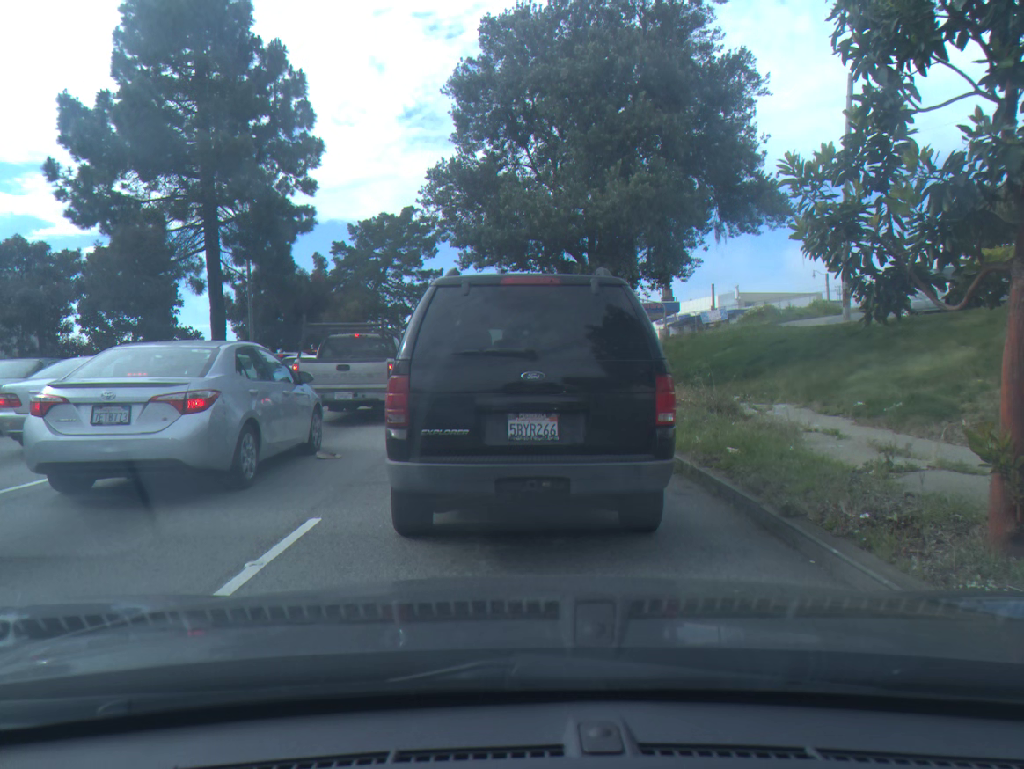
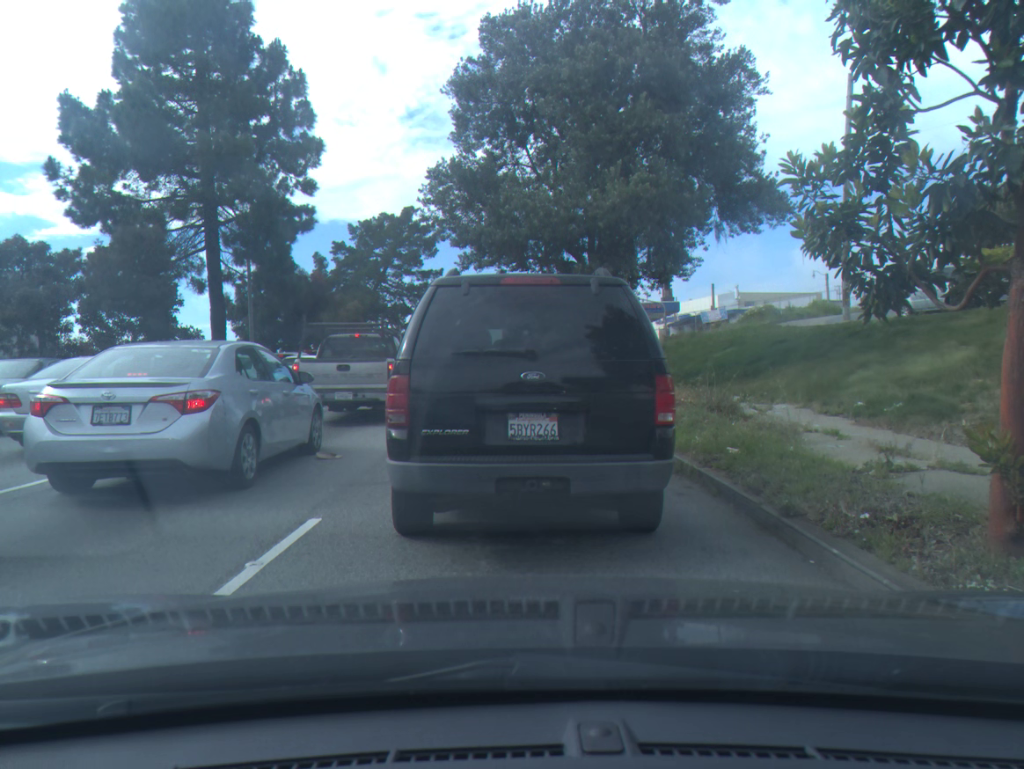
(0.0, 0.0) m; 0°
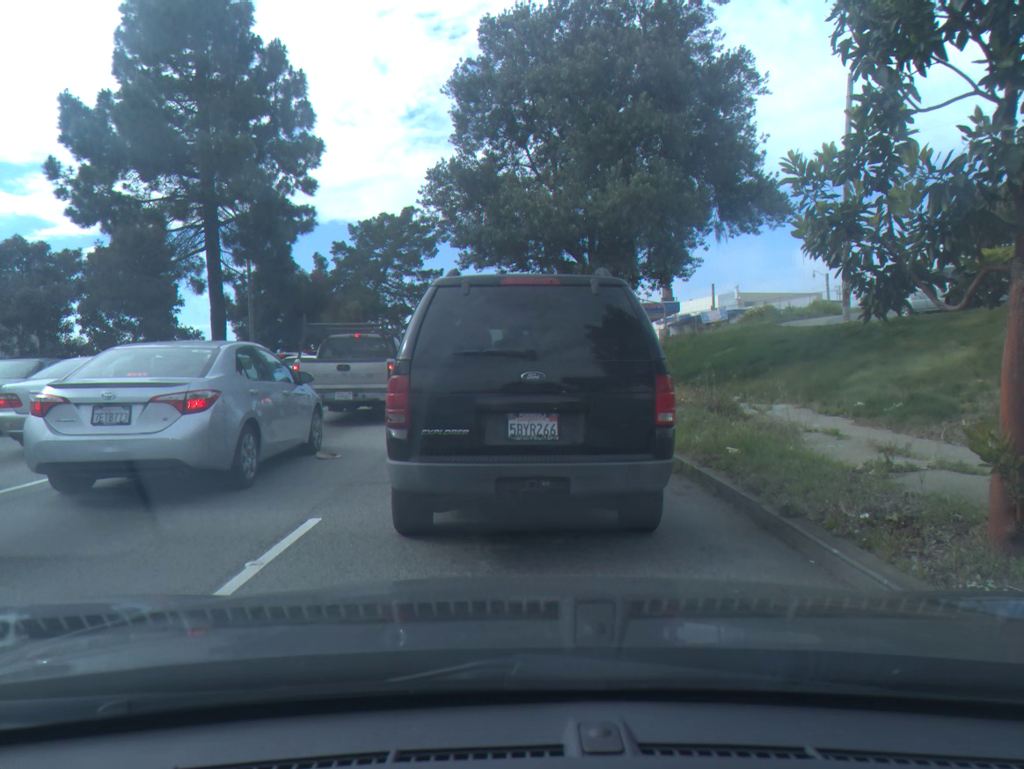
(0.0, 0.0) m; 0°
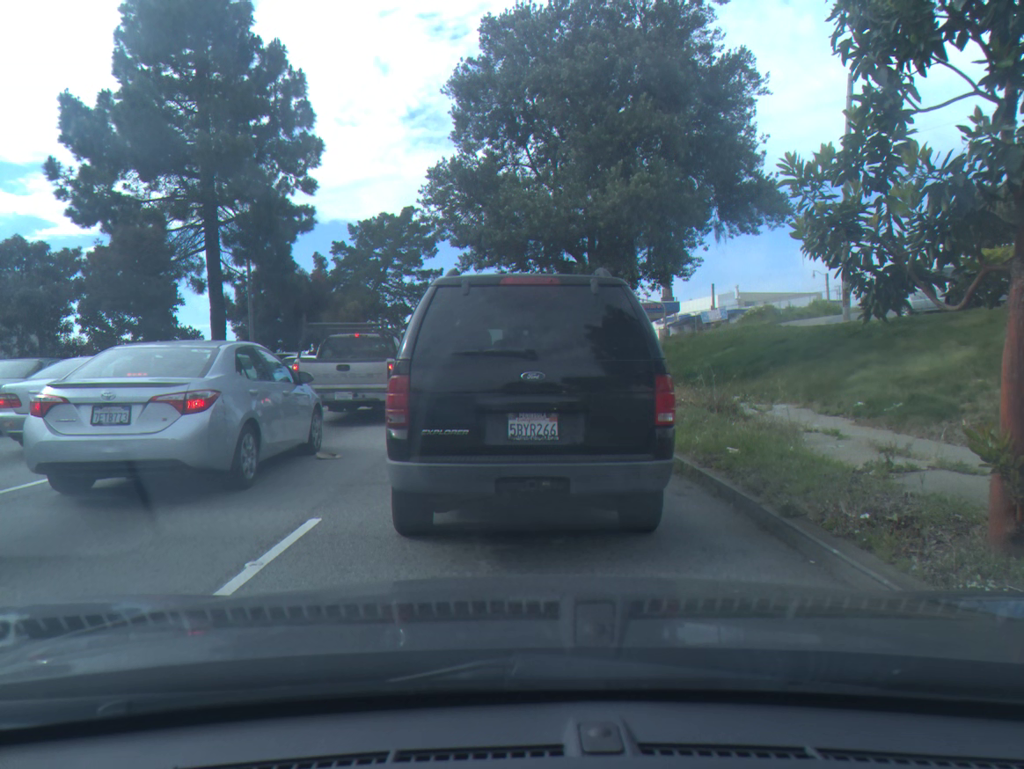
(0.0, 0.0) m; 0°
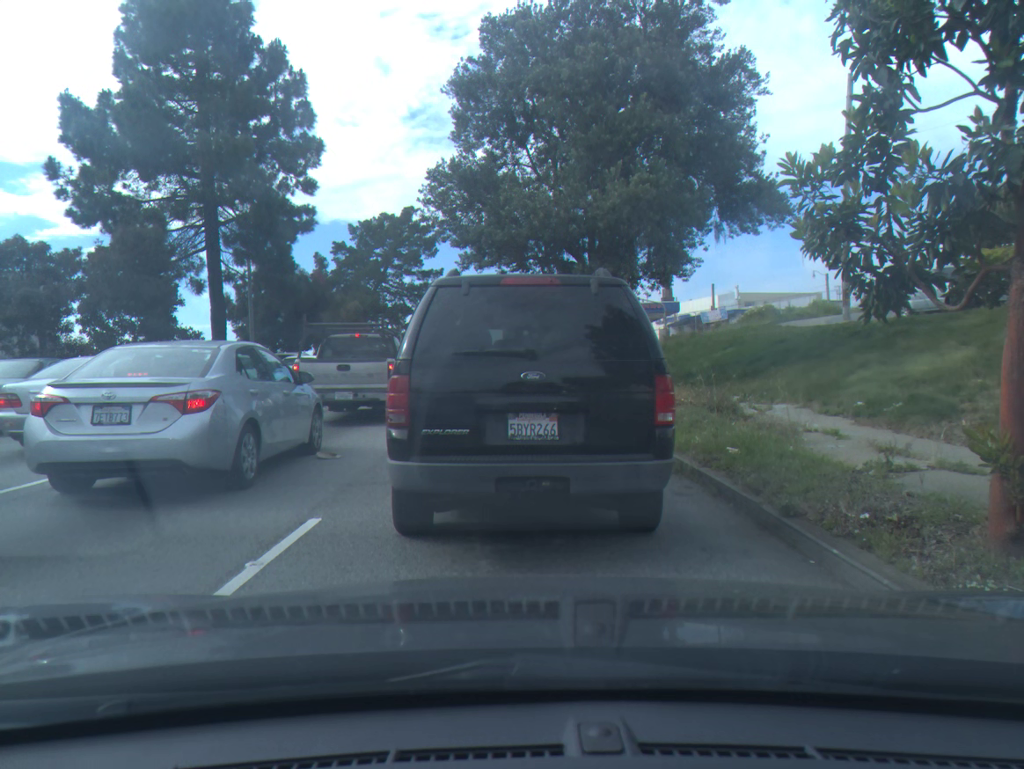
(0.0, 0.0) m; 0°
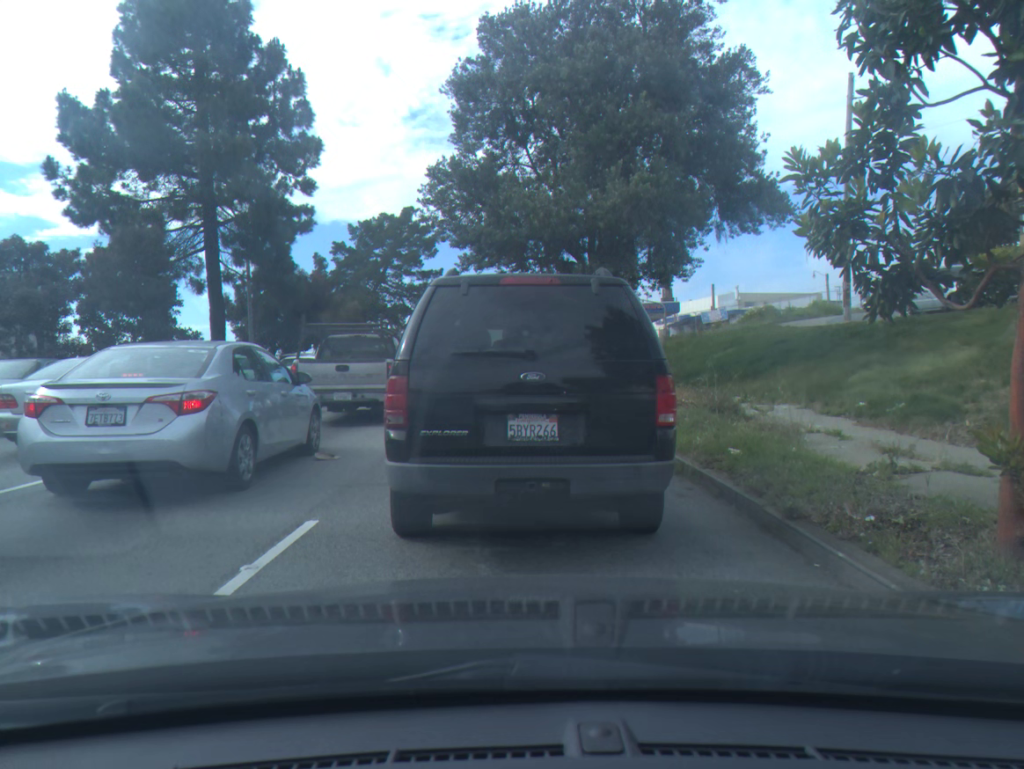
(0.0, +0.1) m; 0°
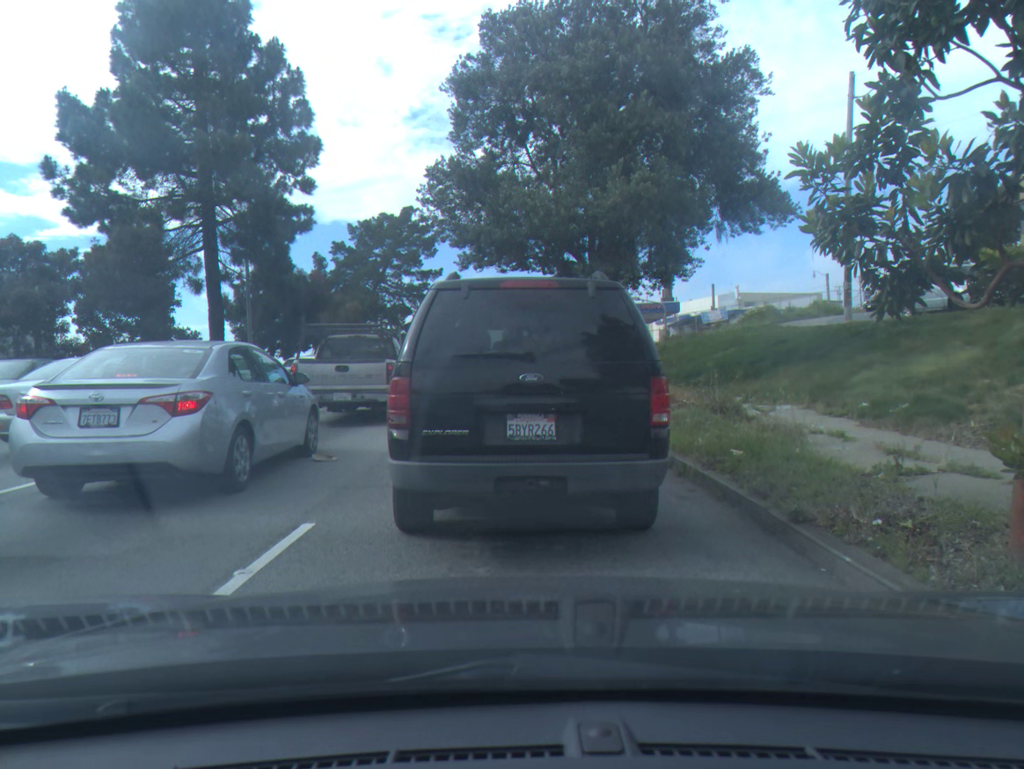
(0.0, +0.1) m; 0°
